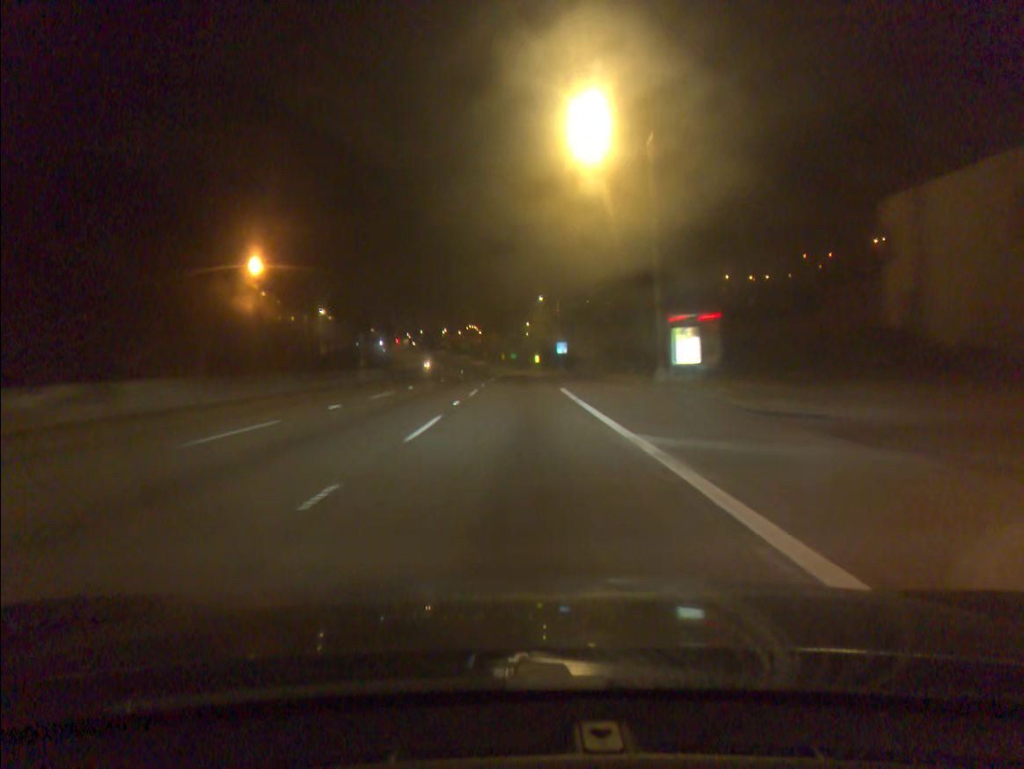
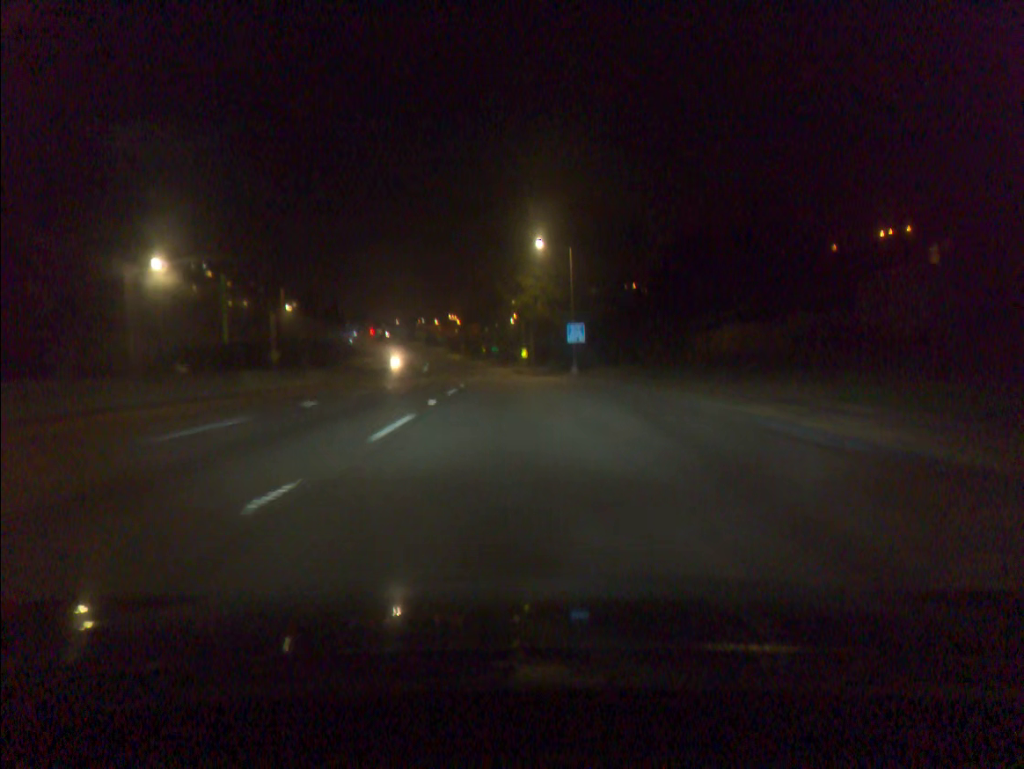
(+0.2, +44.5) m; +1°
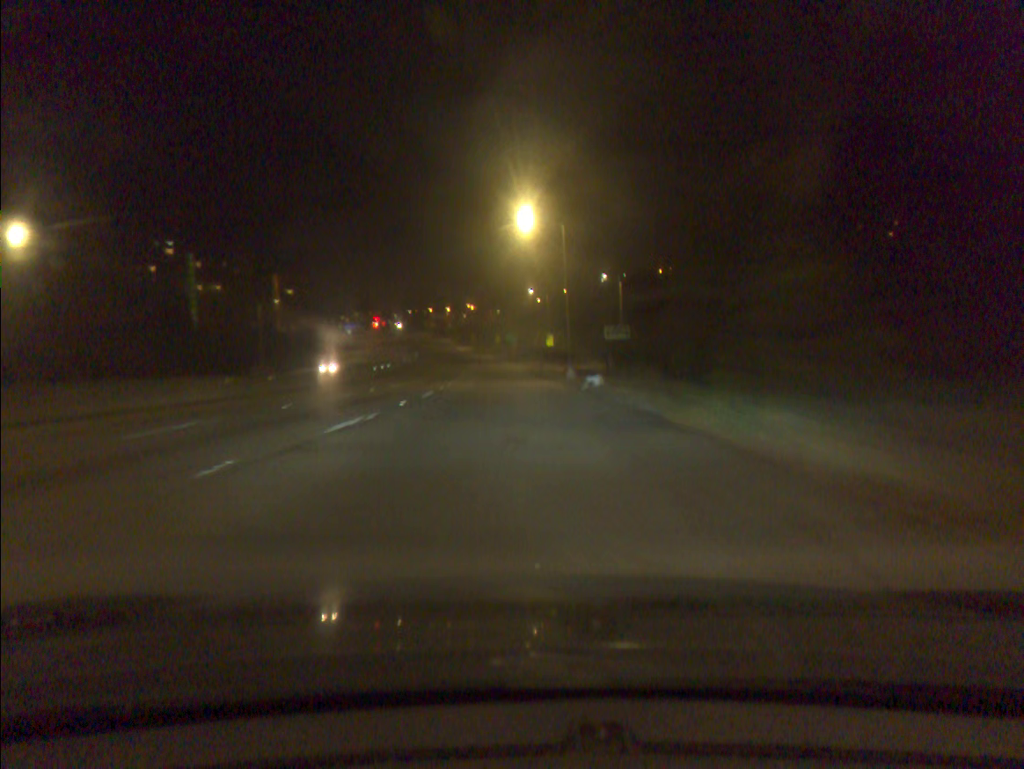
(+0.4, +57.3) m; -2°
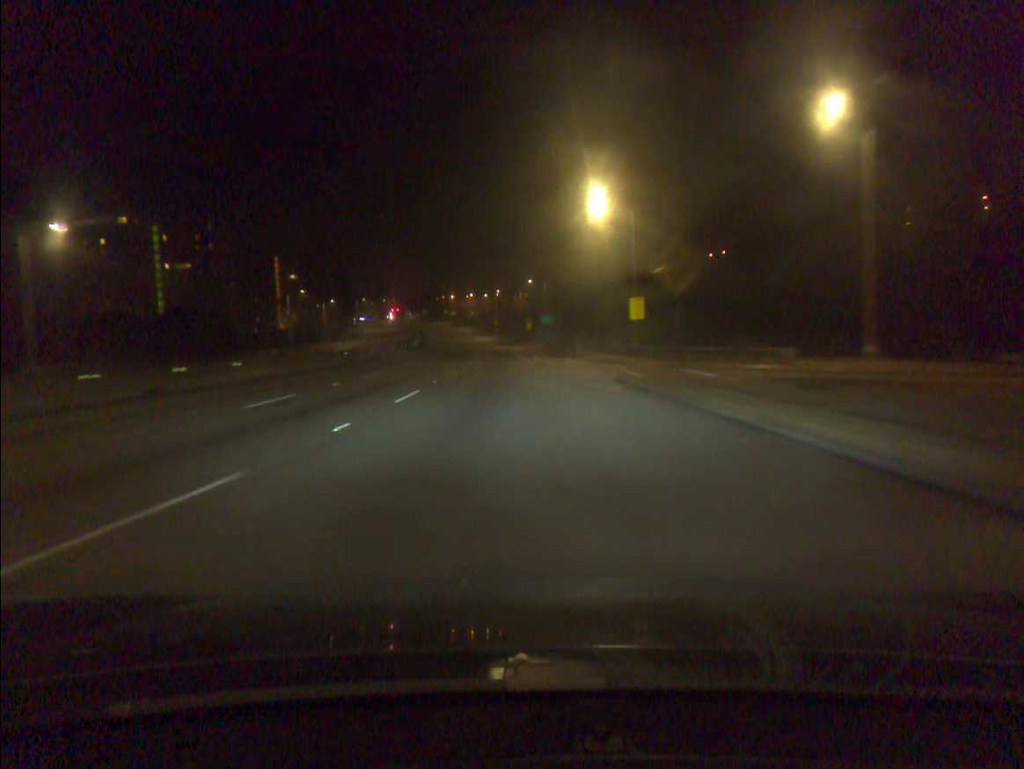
(-1.2, +54.8) m; -2°
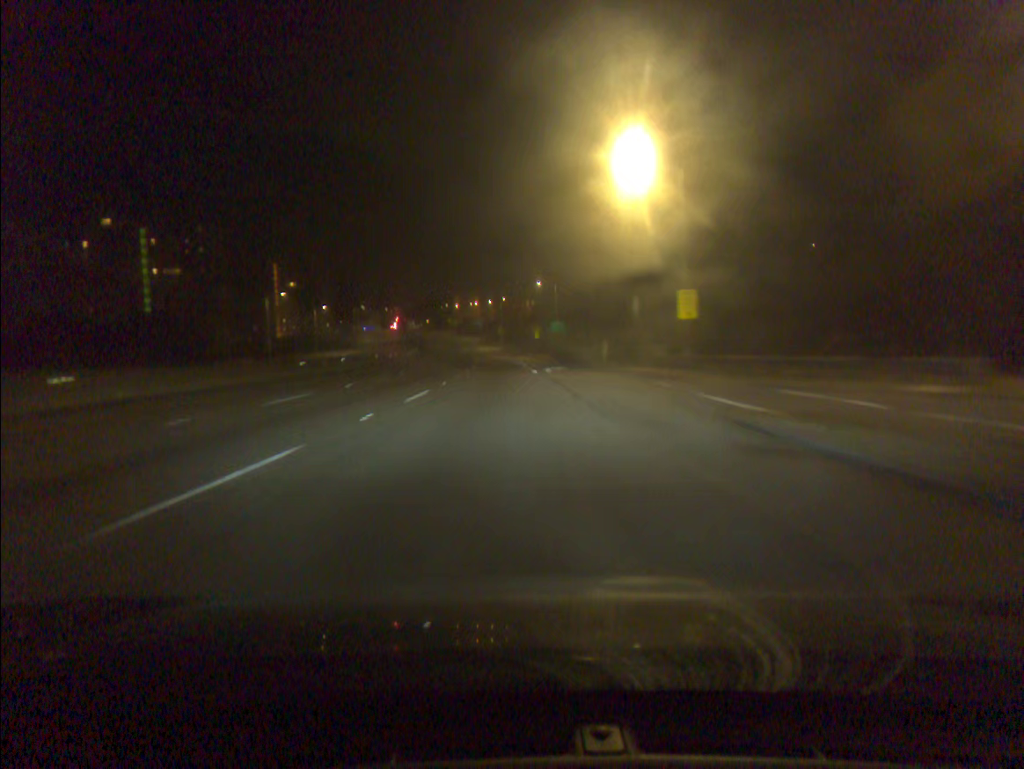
(-0.1, +13.2) m; -1°
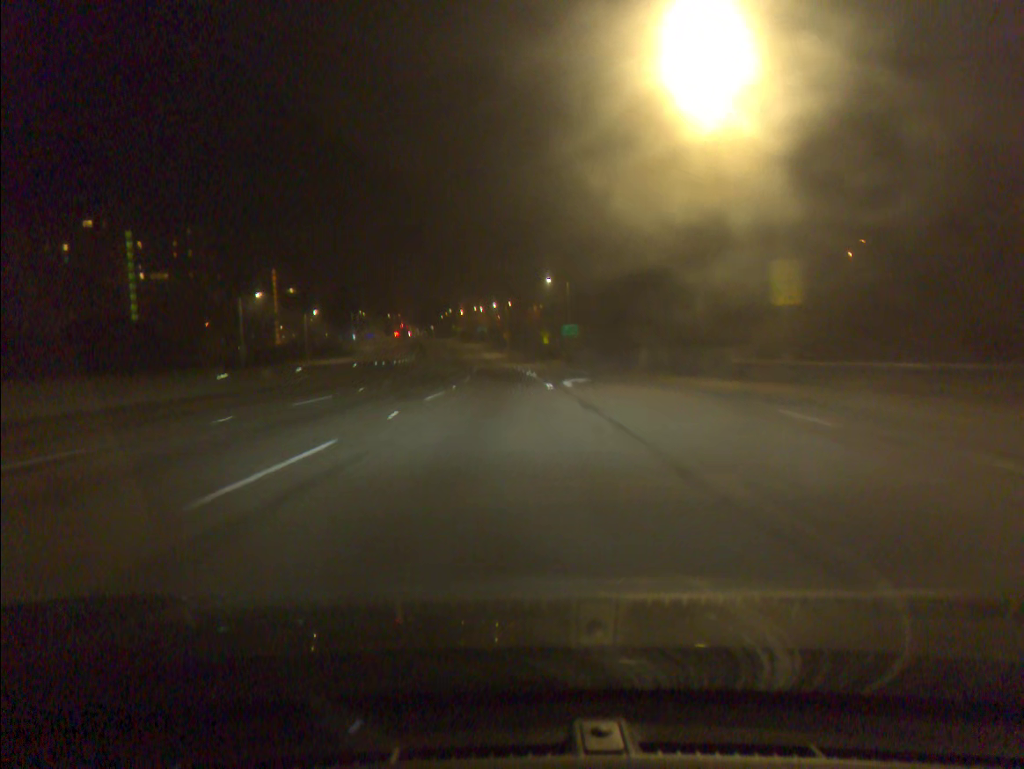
(0.0, +13.0) m; -1°
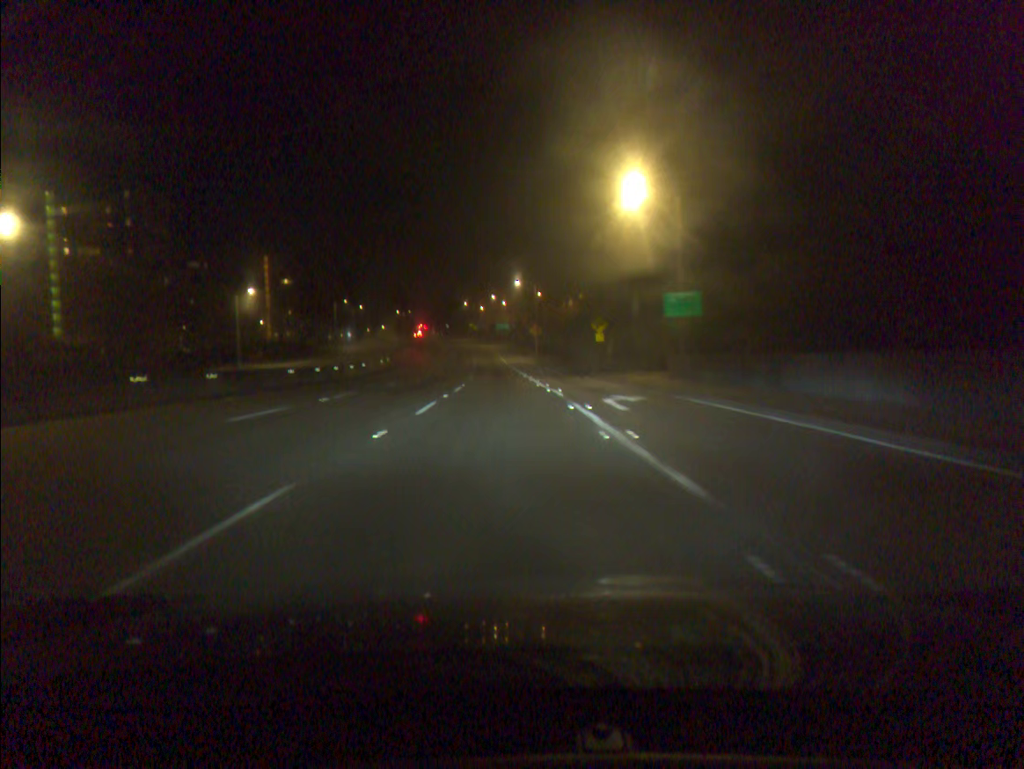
(-0.9, +50.2) m; -2°
